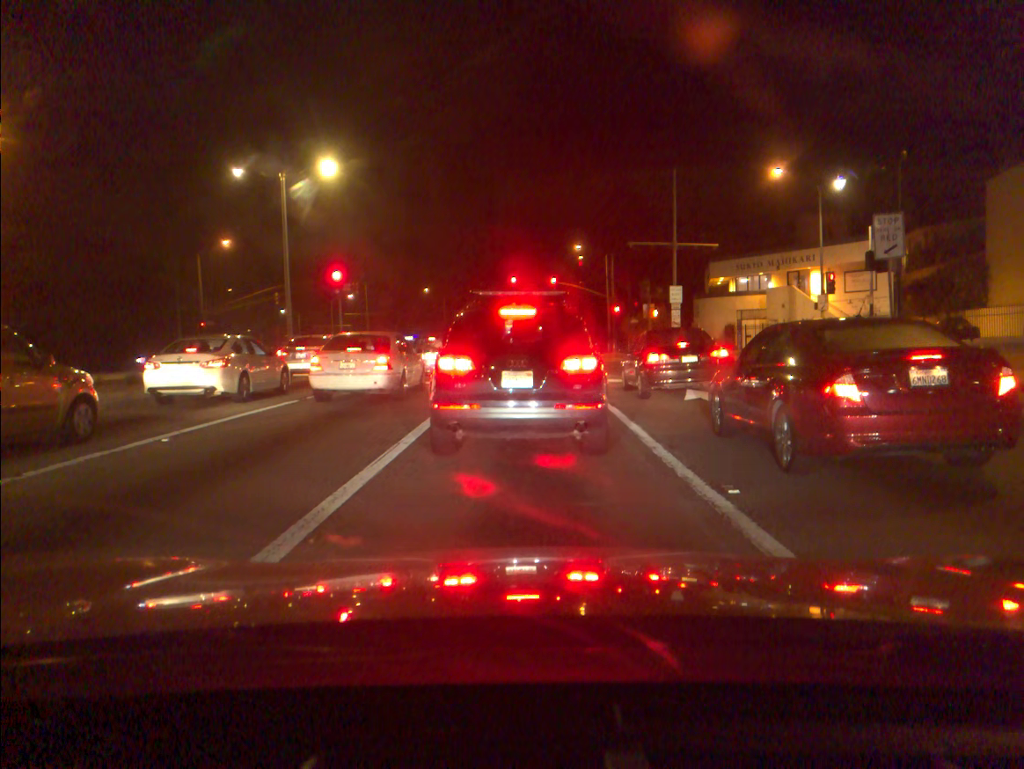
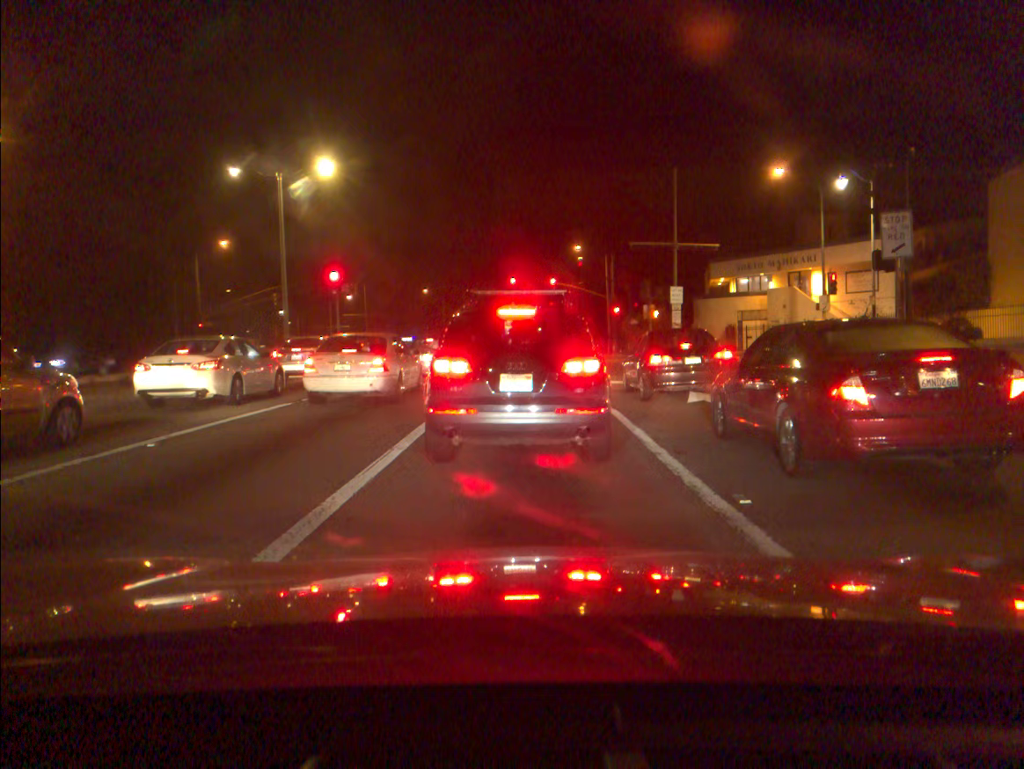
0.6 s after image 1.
(0.0, +0.4) m; 0°
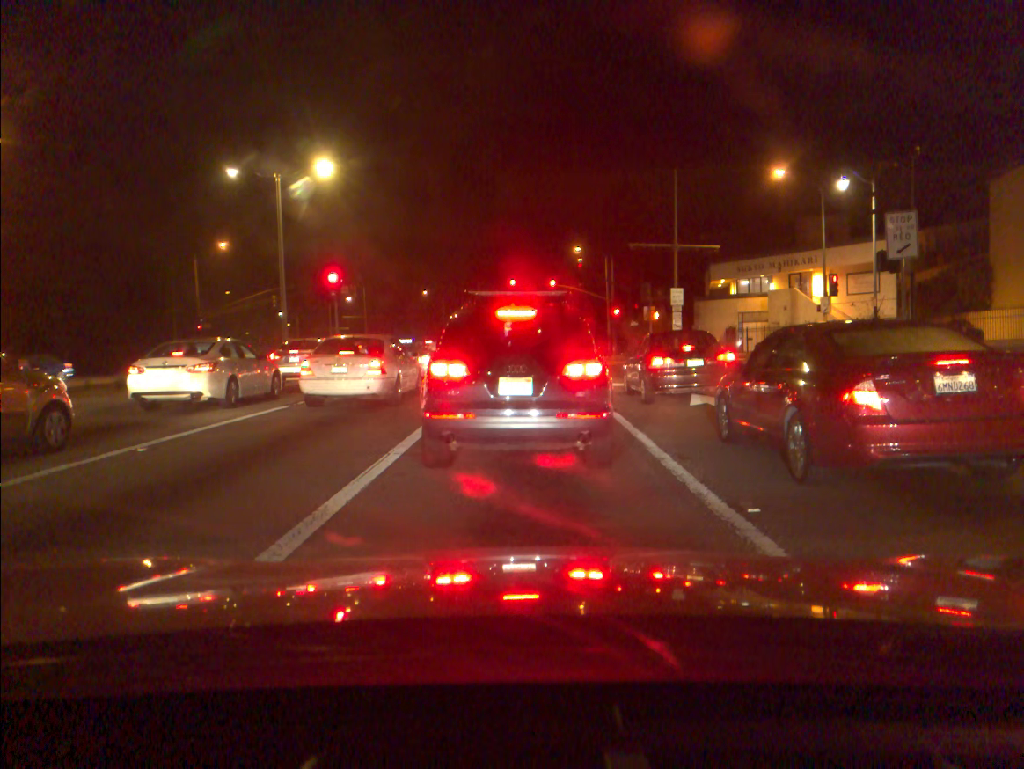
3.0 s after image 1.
(0.0, +0.2) m; 0°
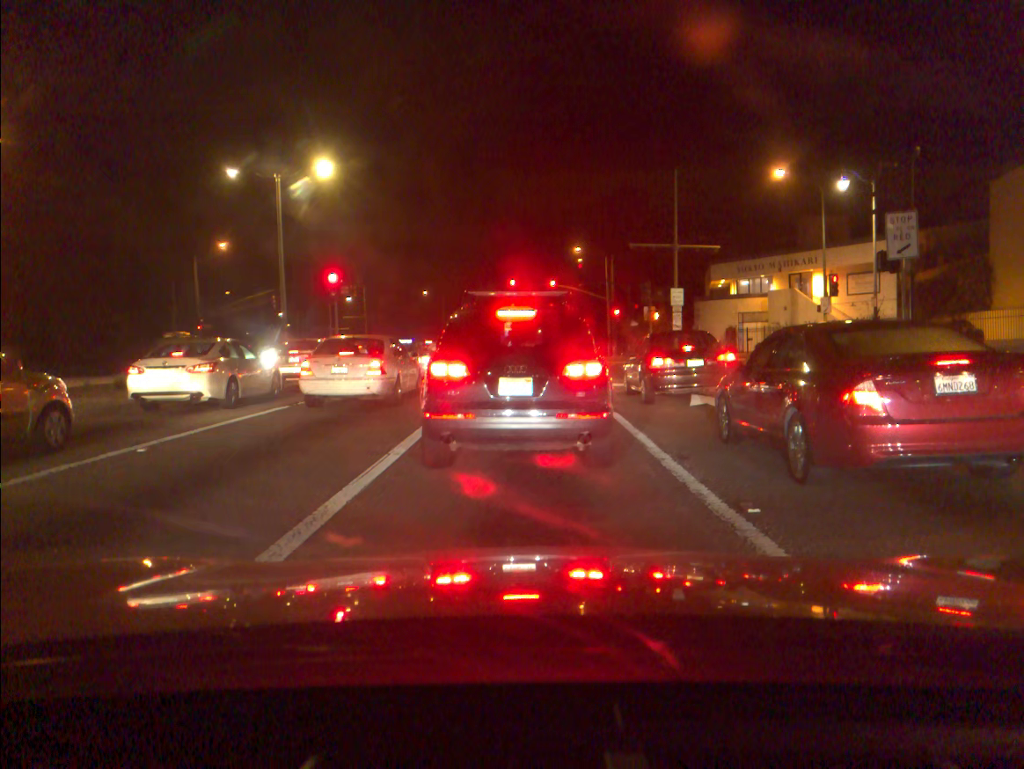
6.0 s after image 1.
(0.0, -0.1) m; 0°
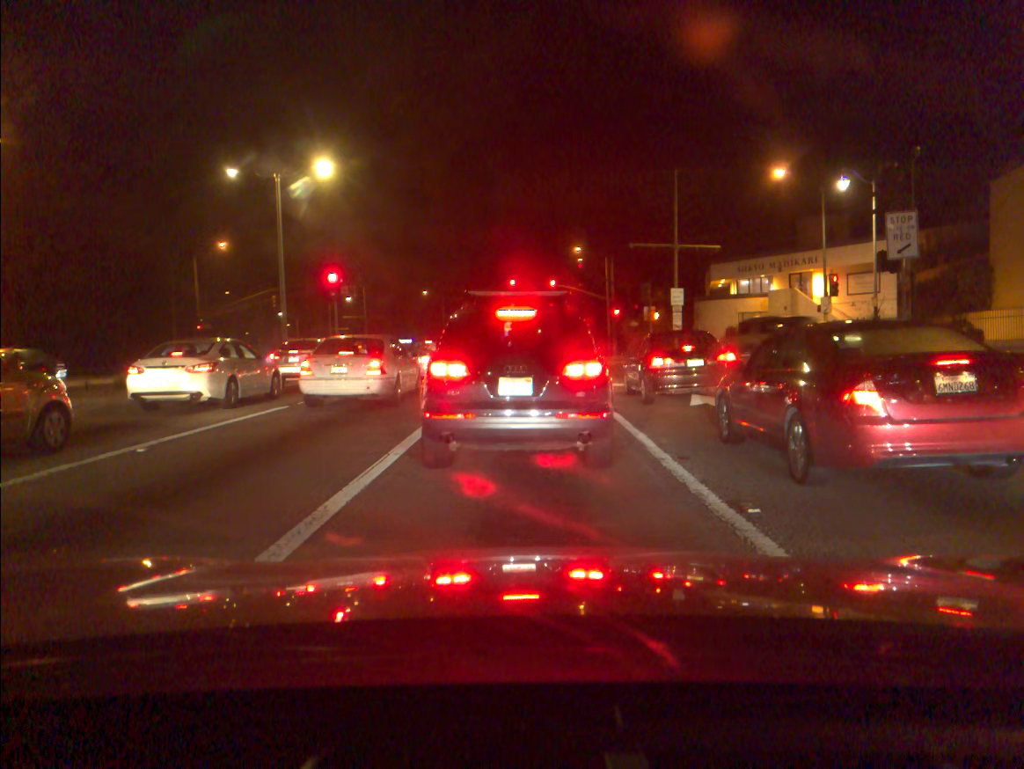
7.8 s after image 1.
(0.0, 0.0) m; 0°
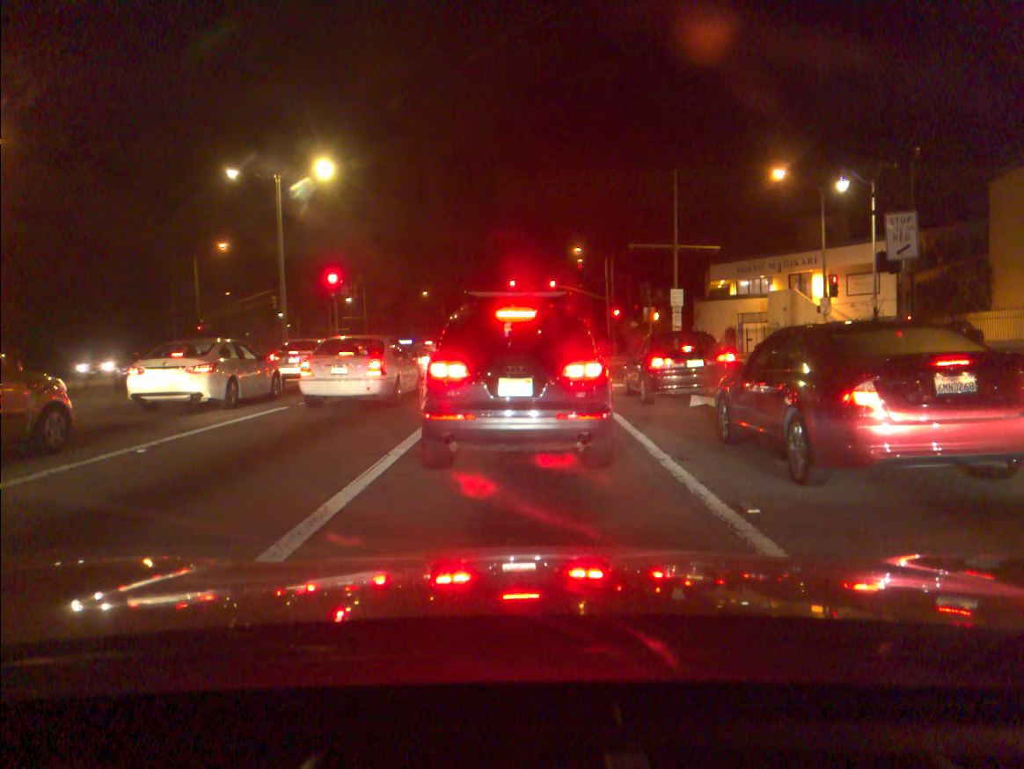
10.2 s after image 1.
(0.0, 0.0) m; 0°
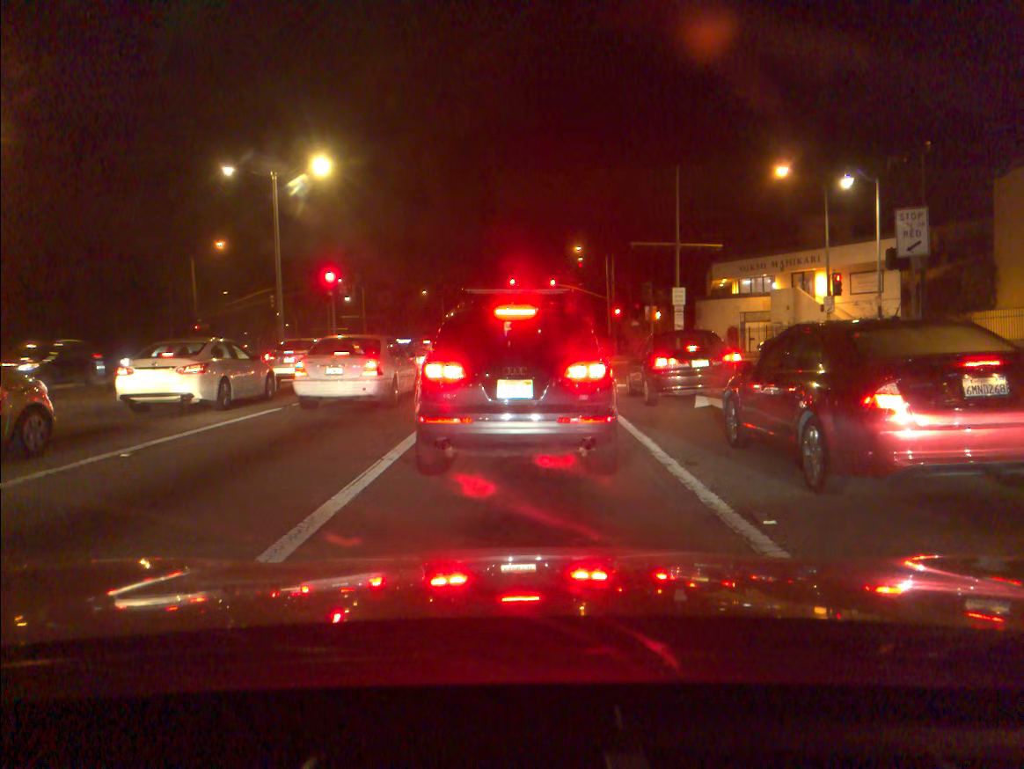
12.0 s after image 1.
(0.0, +0.3) m; 0°
